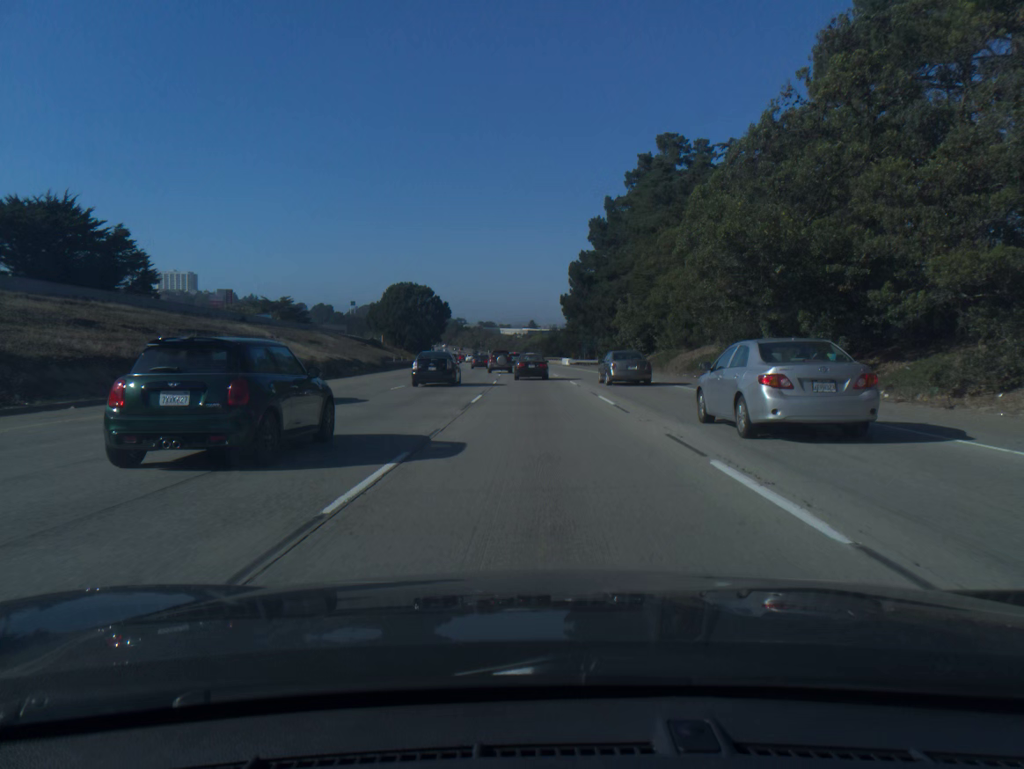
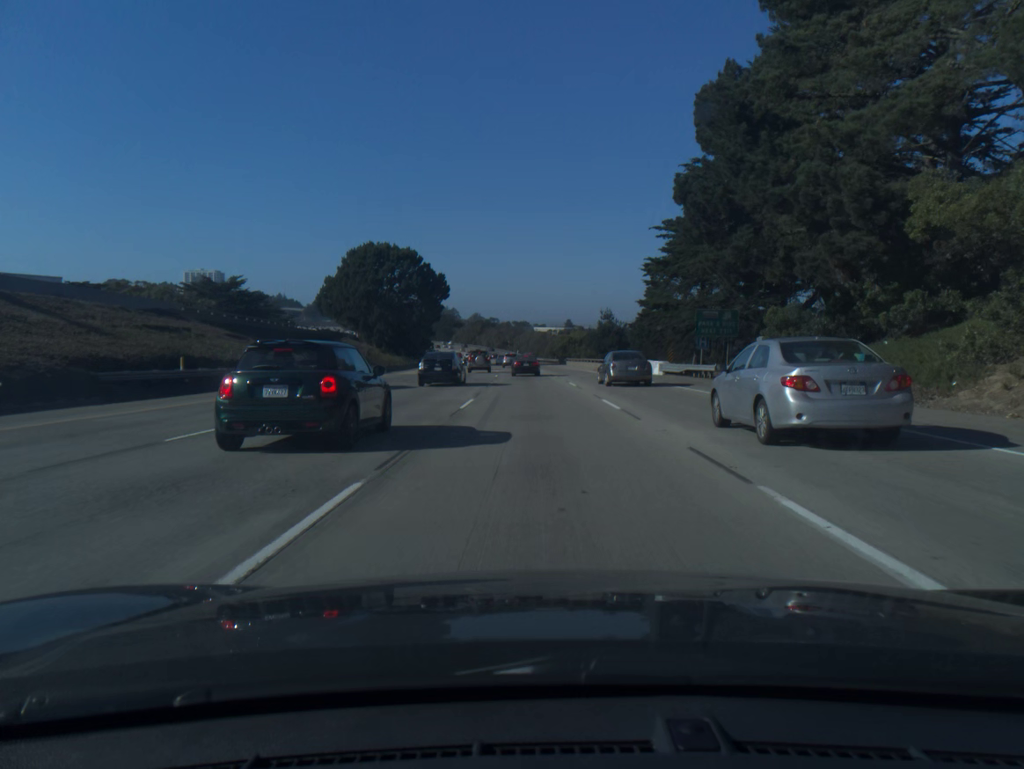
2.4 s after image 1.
(-1.4, +60.7) m; -3°
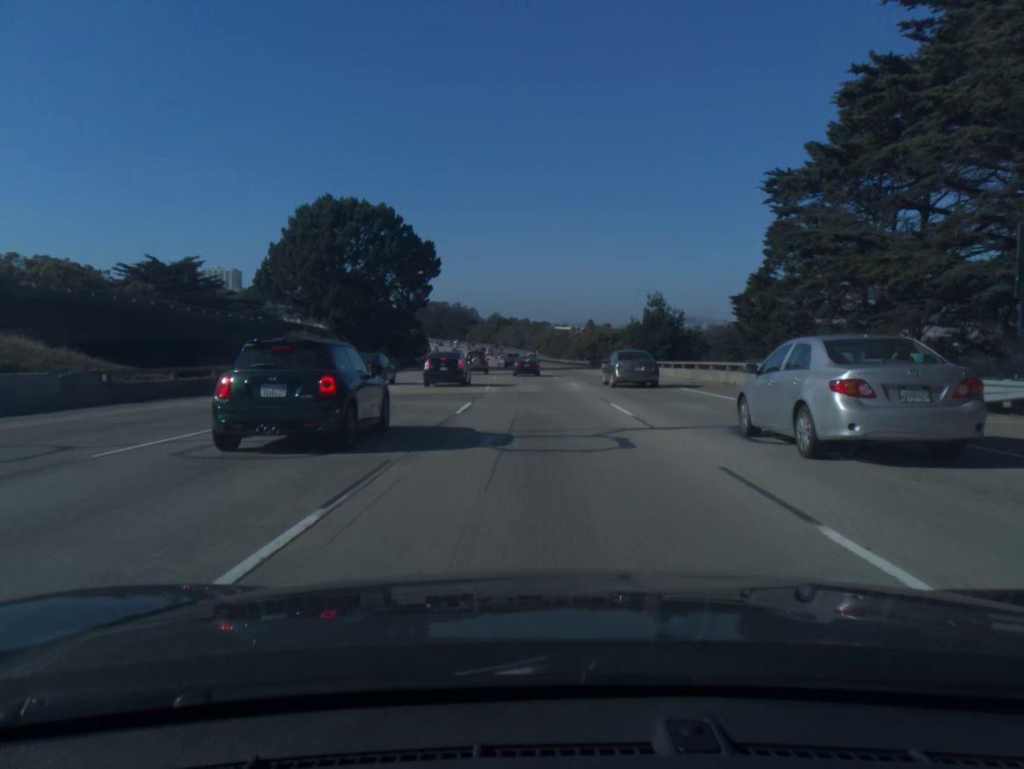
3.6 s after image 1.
(-0.4, +30.9) m; -1°
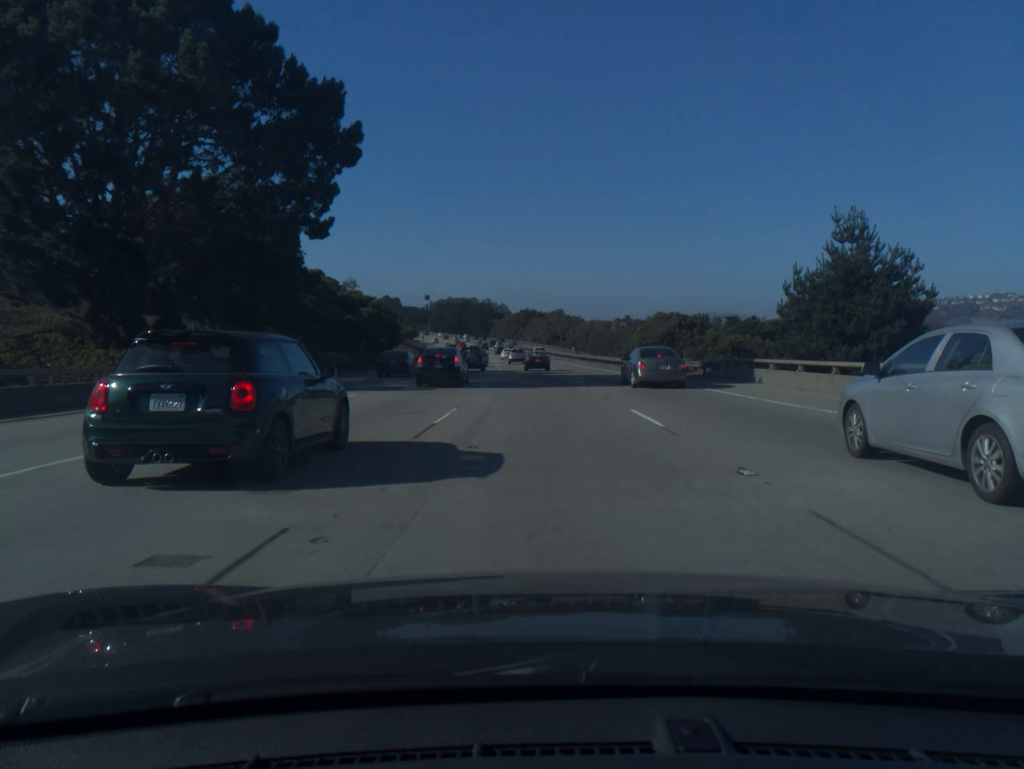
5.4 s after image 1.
(-0.9, +47.0) m; -2°
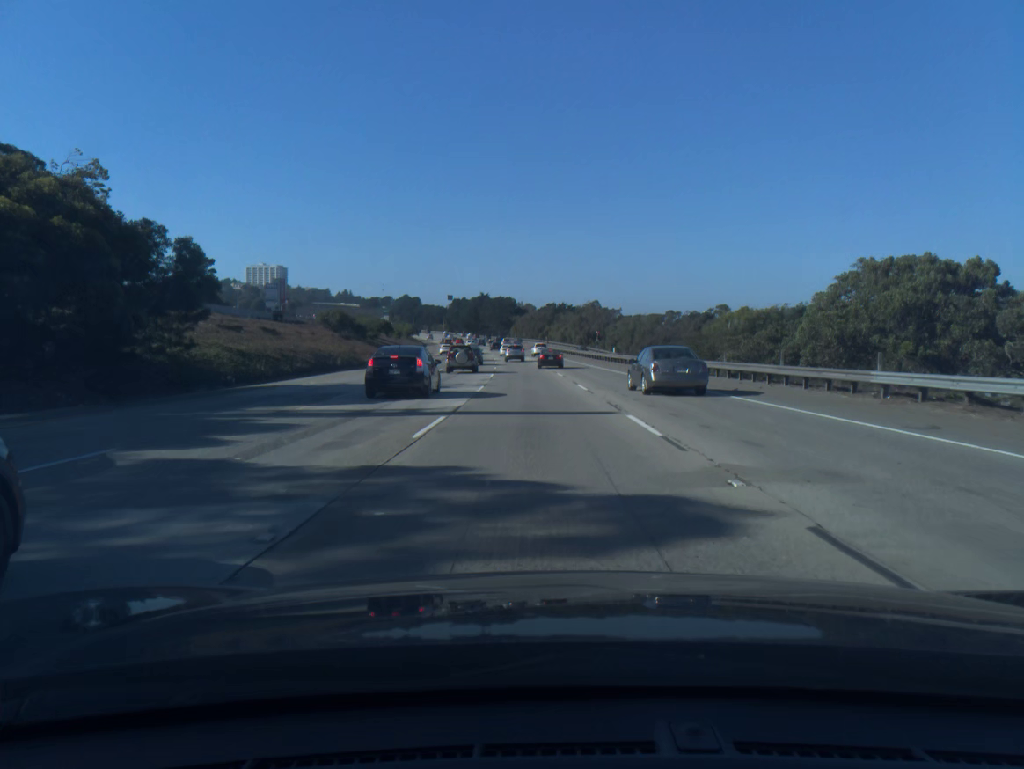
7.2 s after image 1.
(-0.8, +47.4) m; -2°
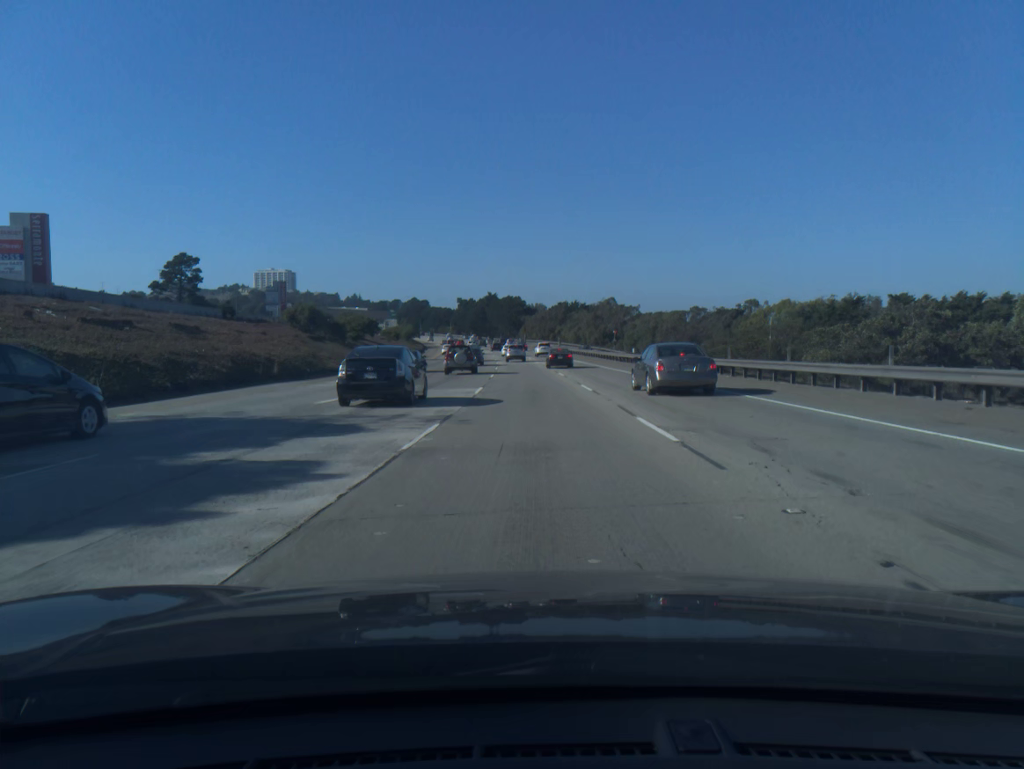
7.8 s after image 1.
(-0.1, +15.8) m; -1°
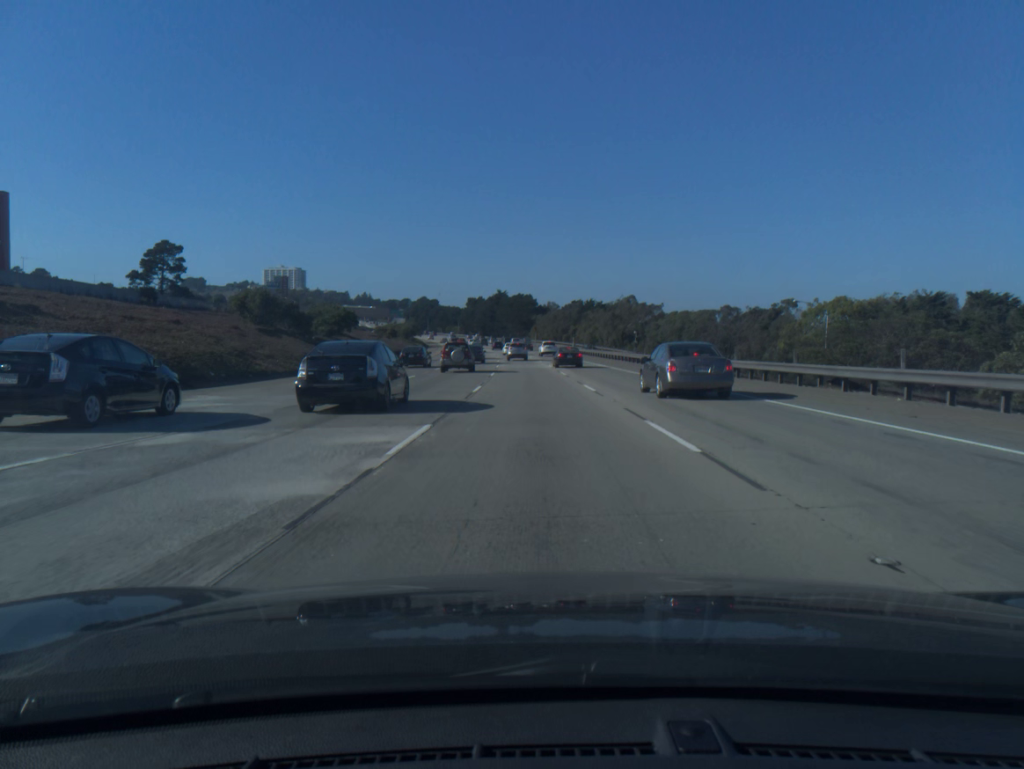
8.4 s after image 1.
(-0.1, +15.6) m; -1°
